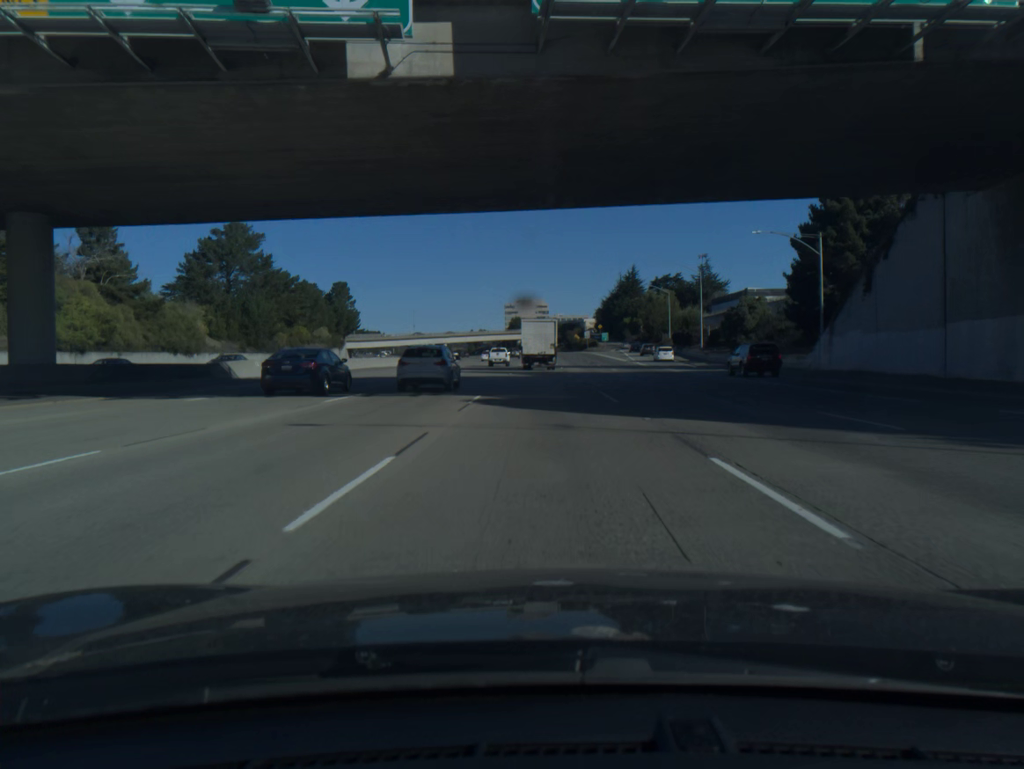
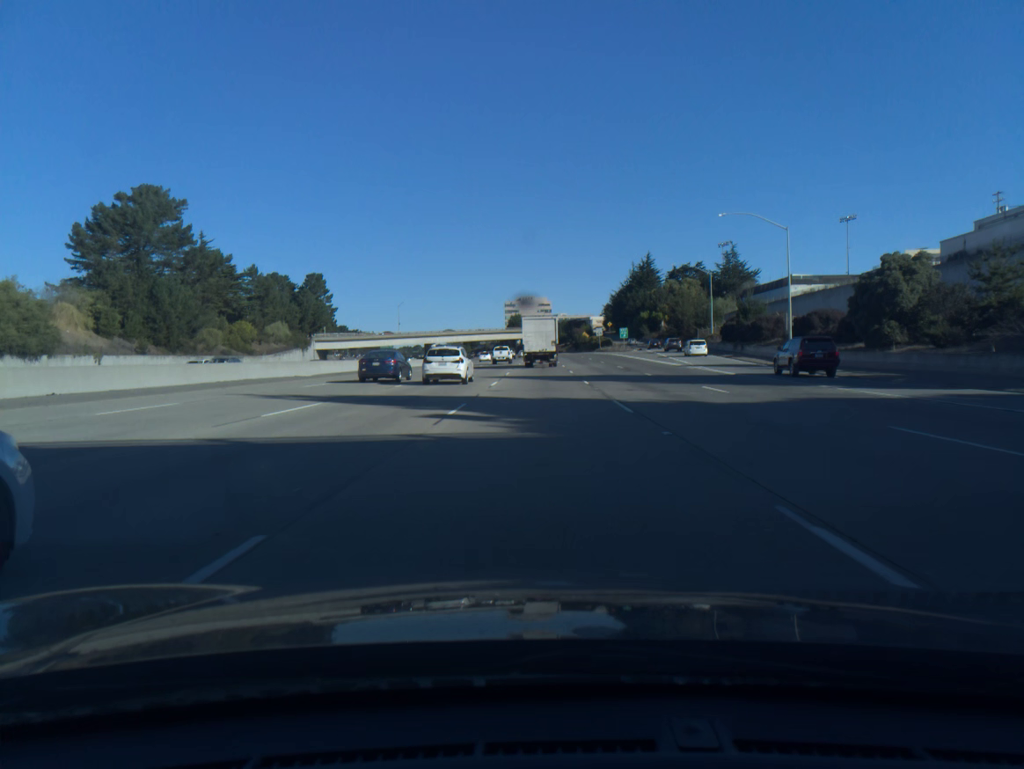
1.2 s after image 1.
(0.0, +32.5) m; 0°
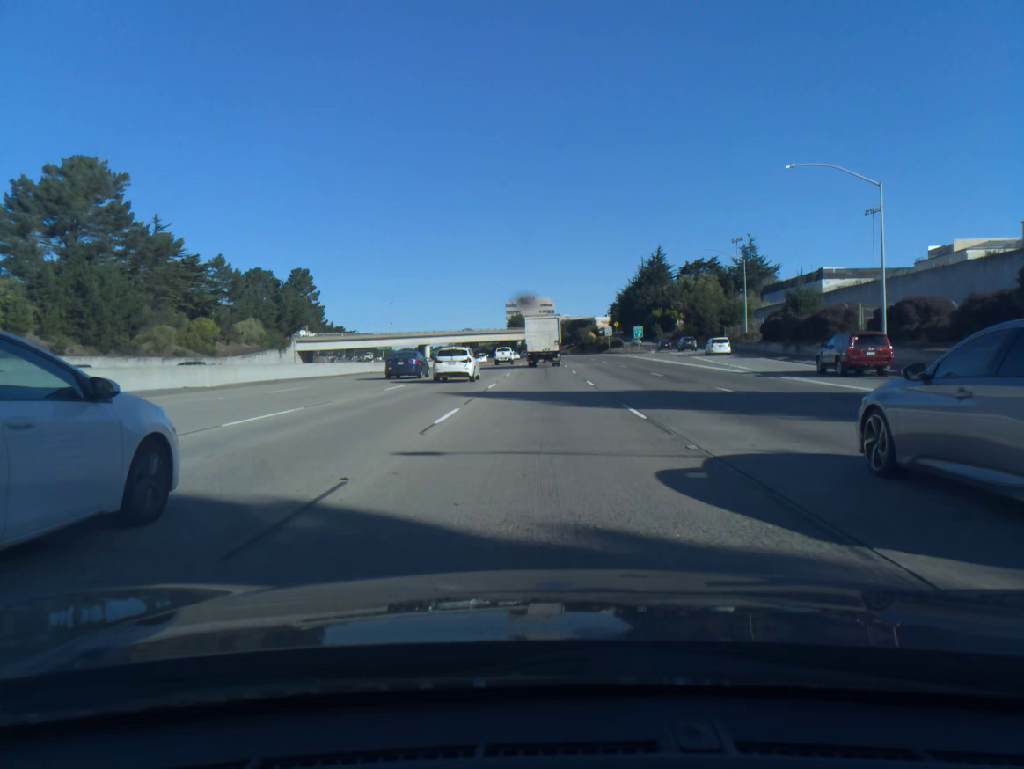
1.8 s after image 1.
(0.0, +16.3) m; 0°
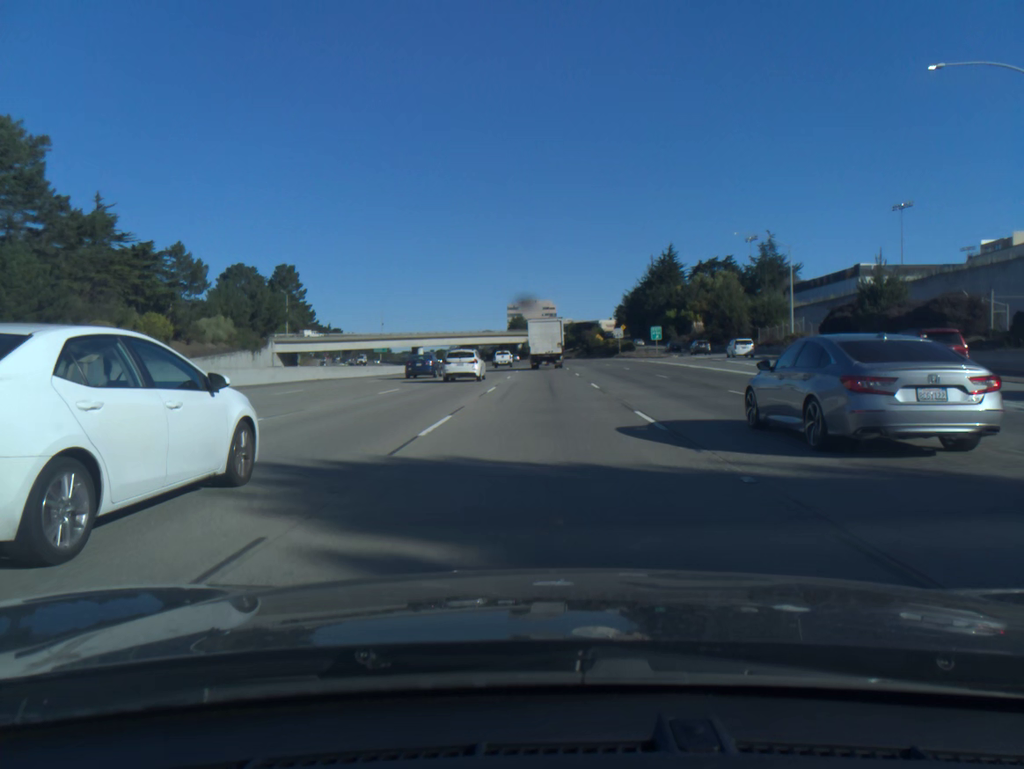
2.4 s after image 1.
(0.0, +16.3) m; 0°
